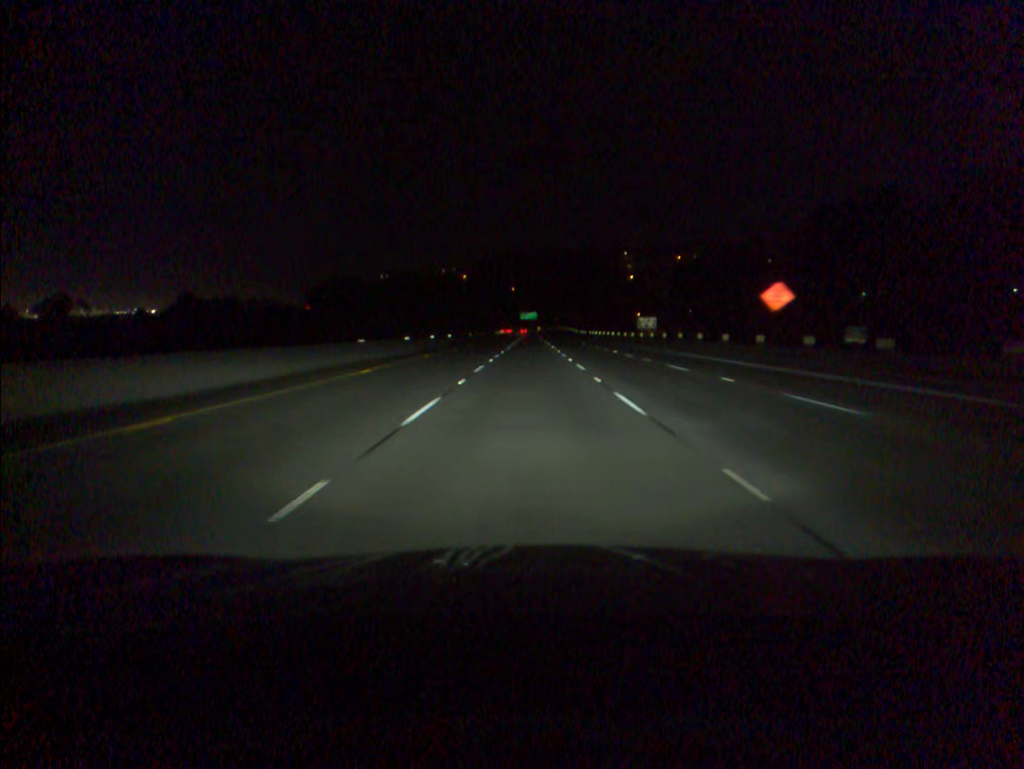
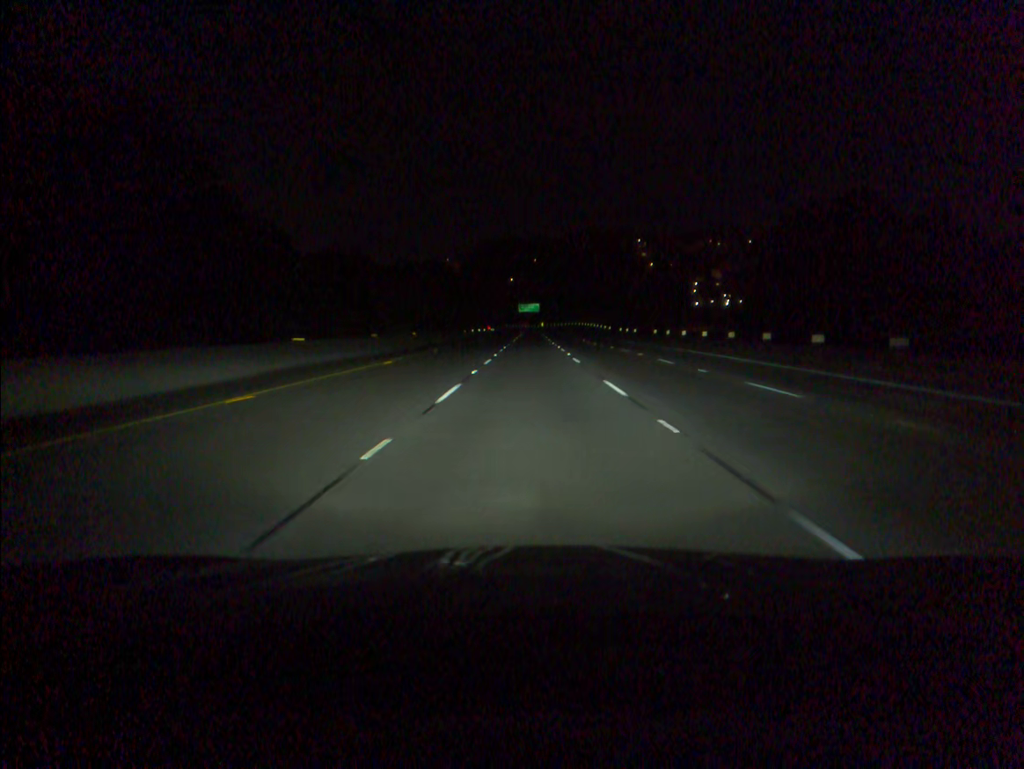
(0.0, +84.6) m; 0°
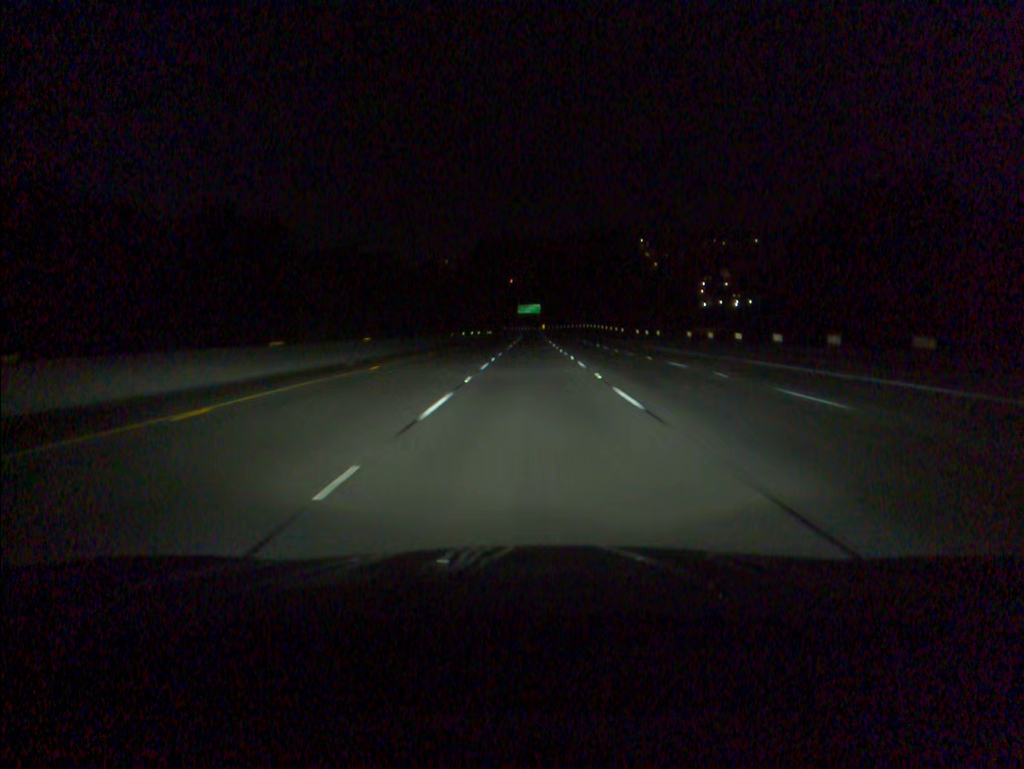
(0.0, +16.9) m; 0°
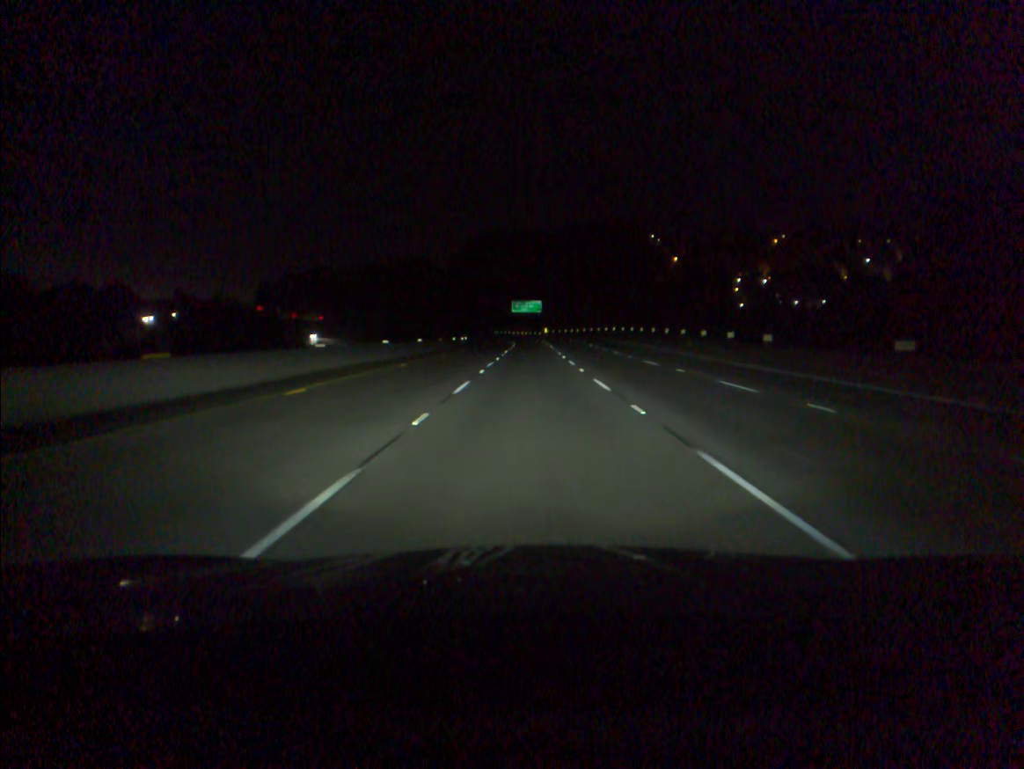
(+0.1, +67.4) m; 0°
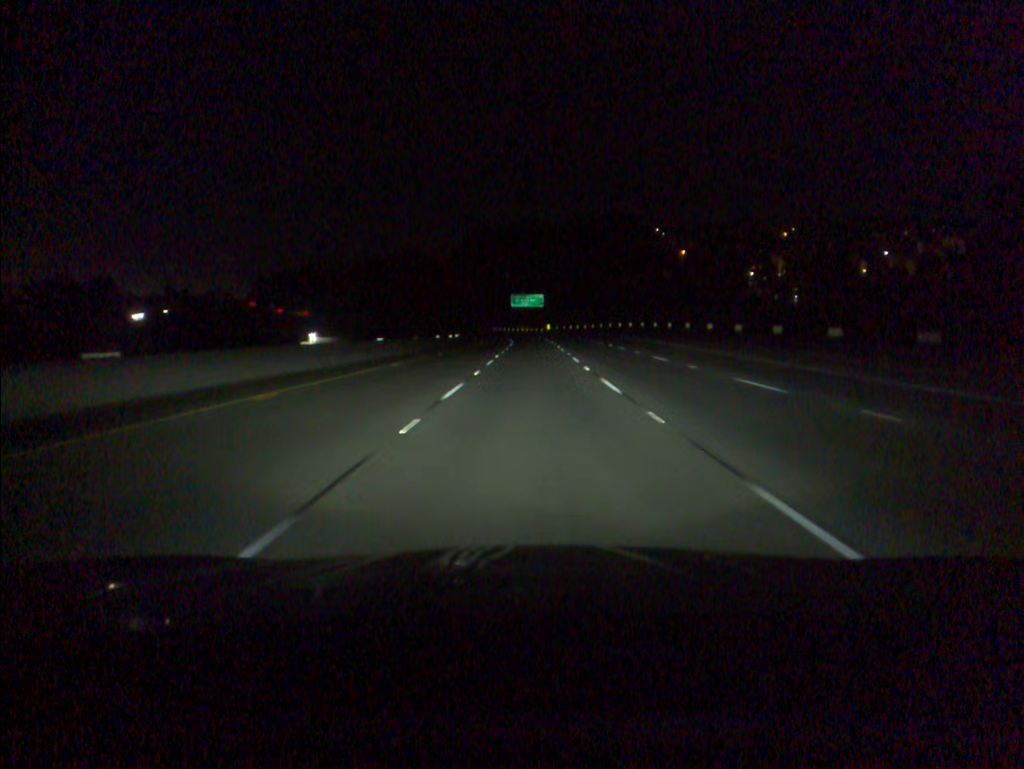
(0.0, +16.7) m; 0°
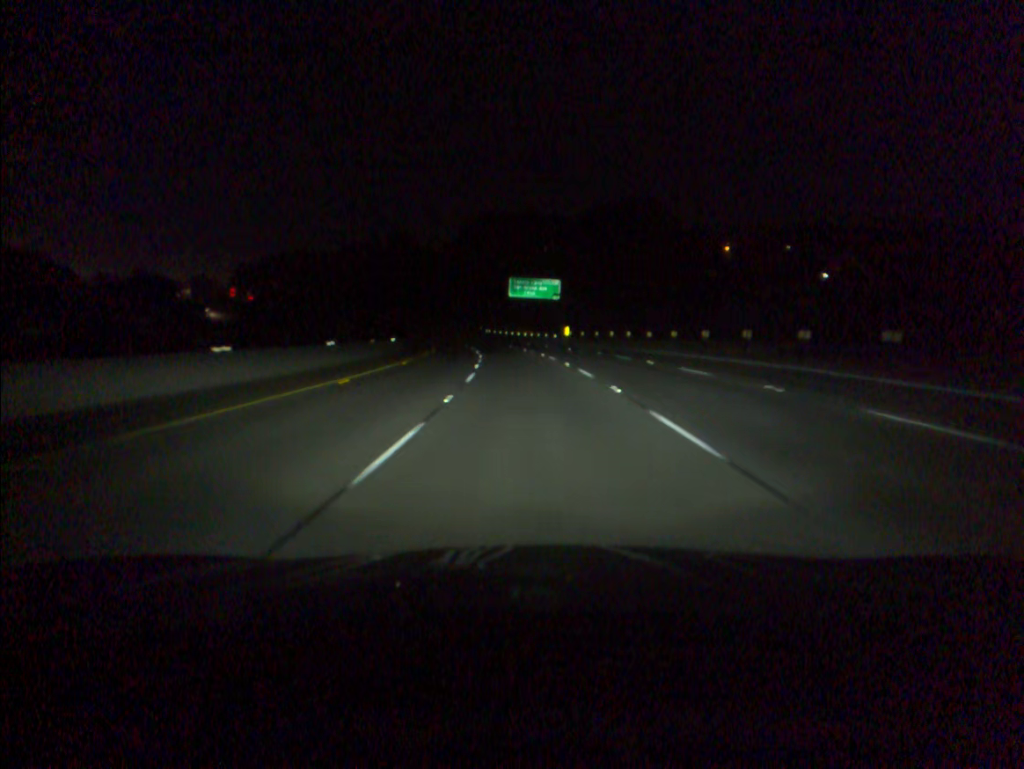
(-0.1, +66.7) m; -1°
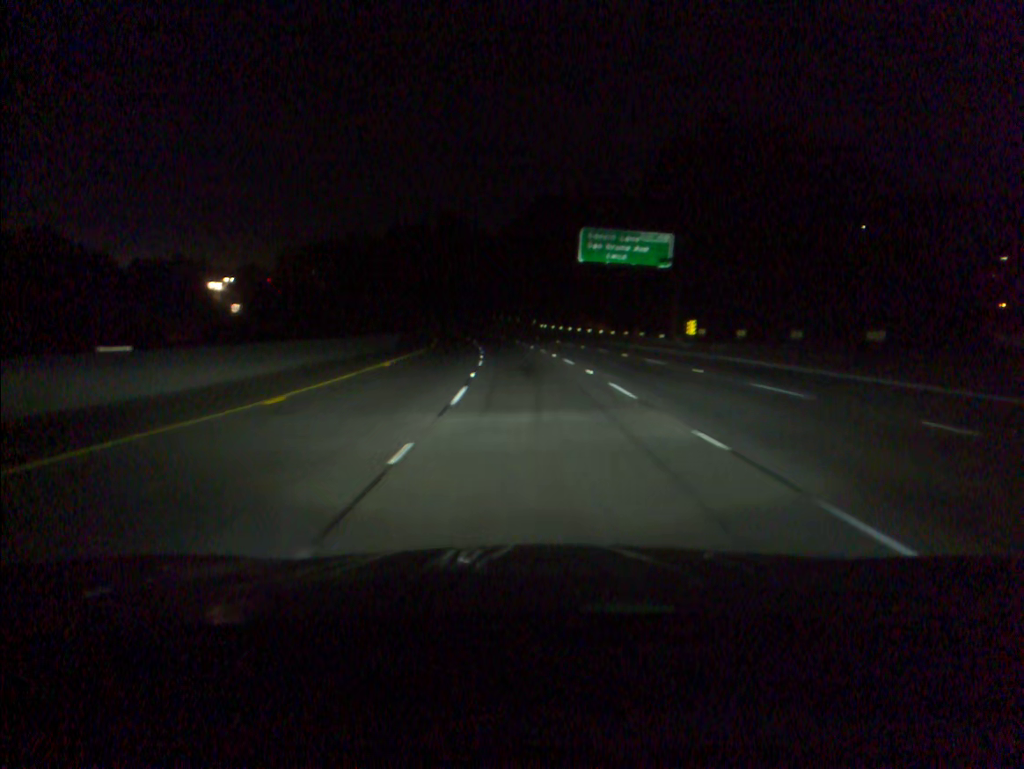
(-1.7, +50.5) m; -4°
